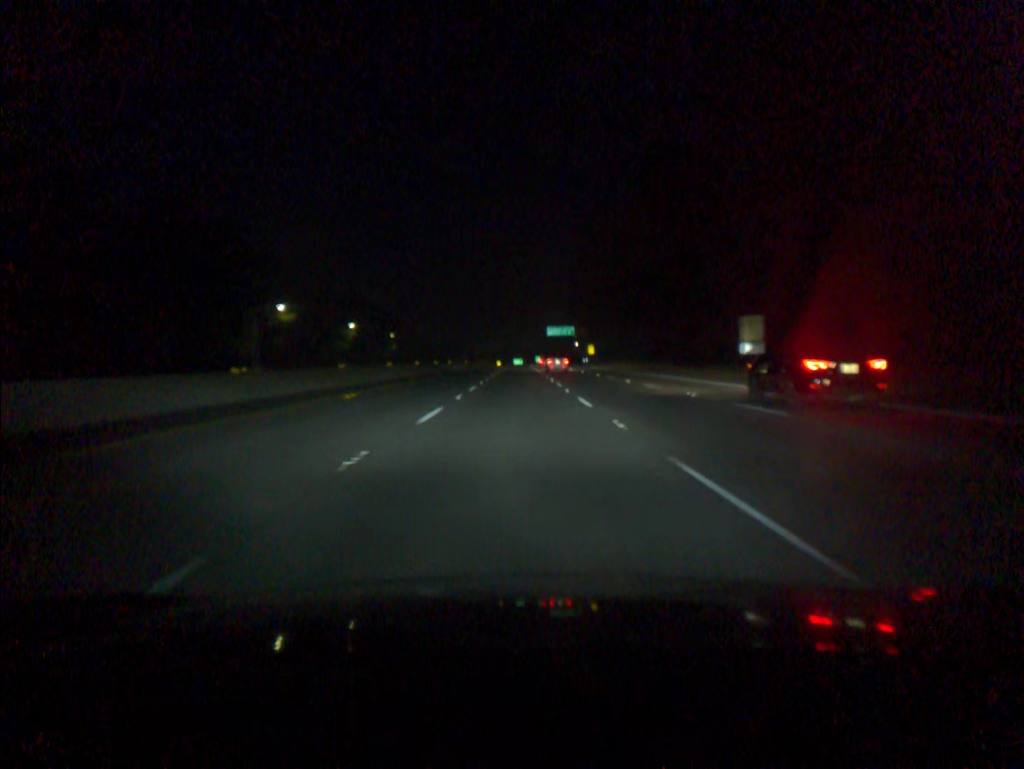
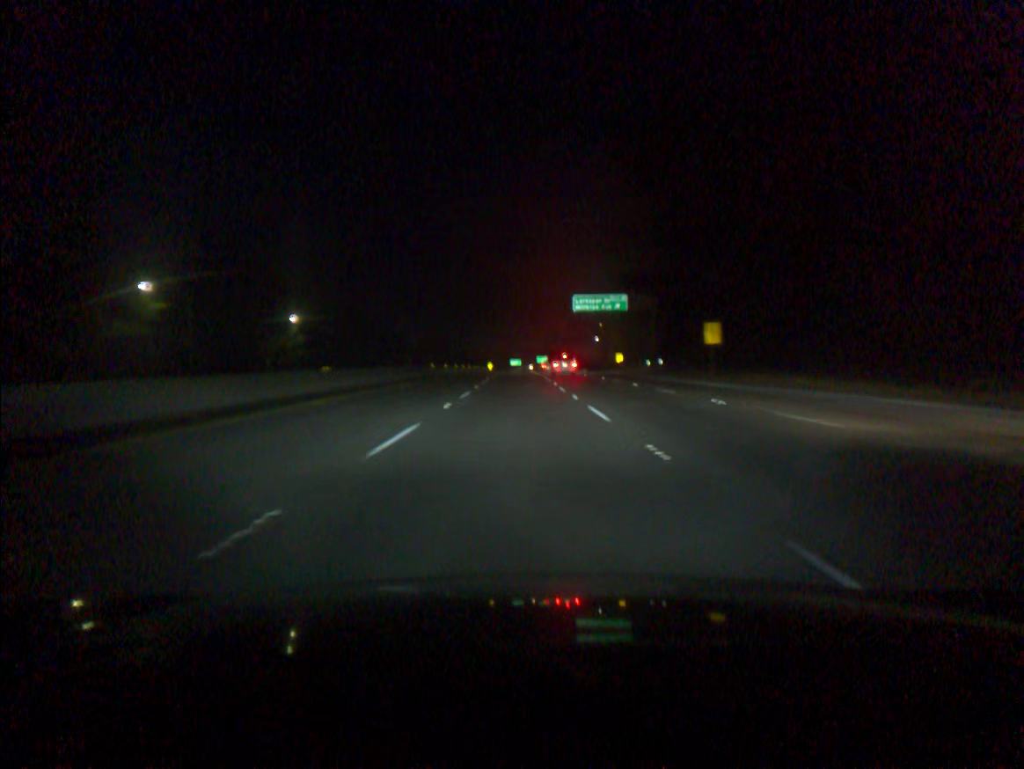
(+0.1, +91.4) m; 0°
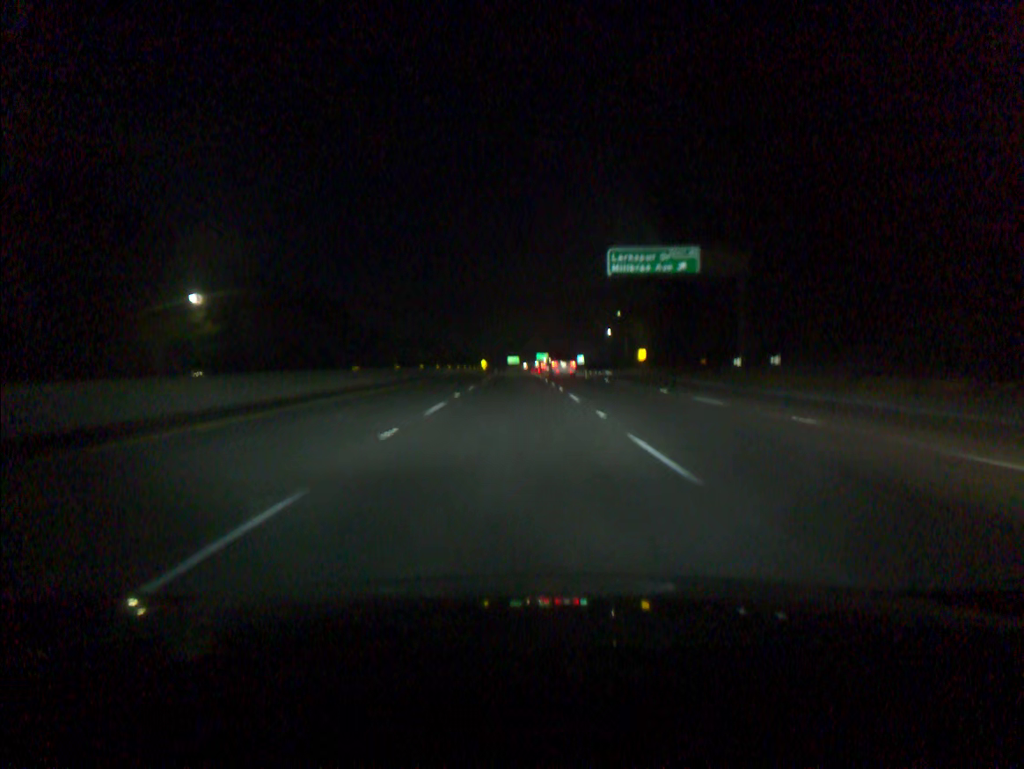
(0.0, +36.5) m; 0°
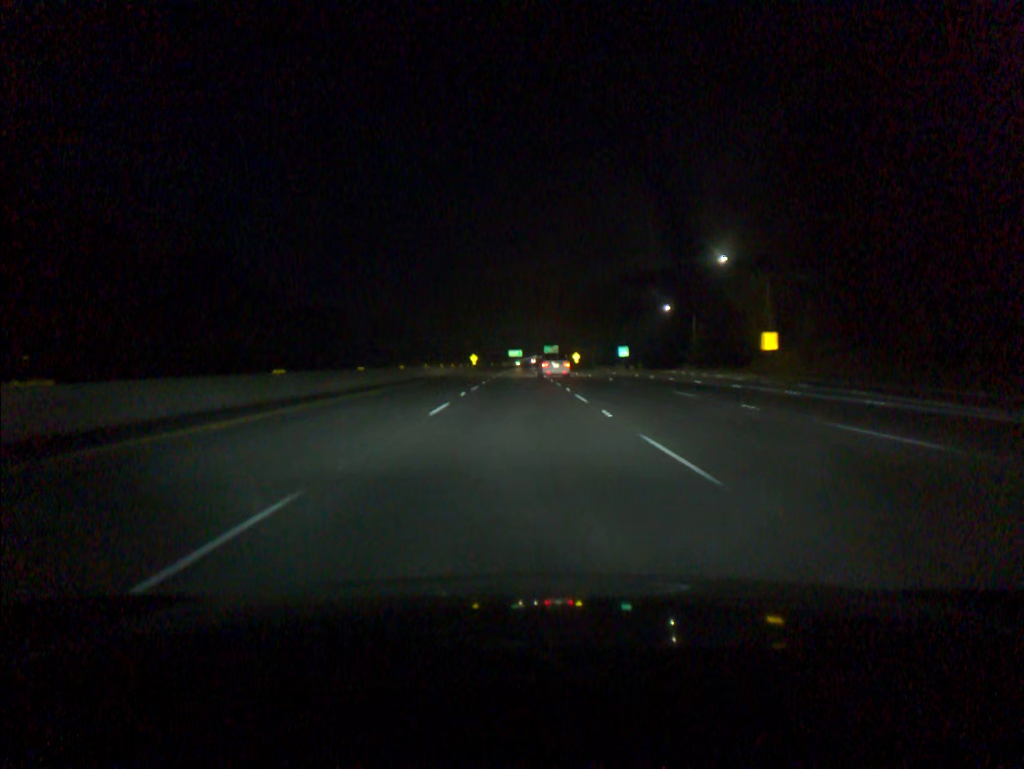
(-0.3, +73.2) m; 0°
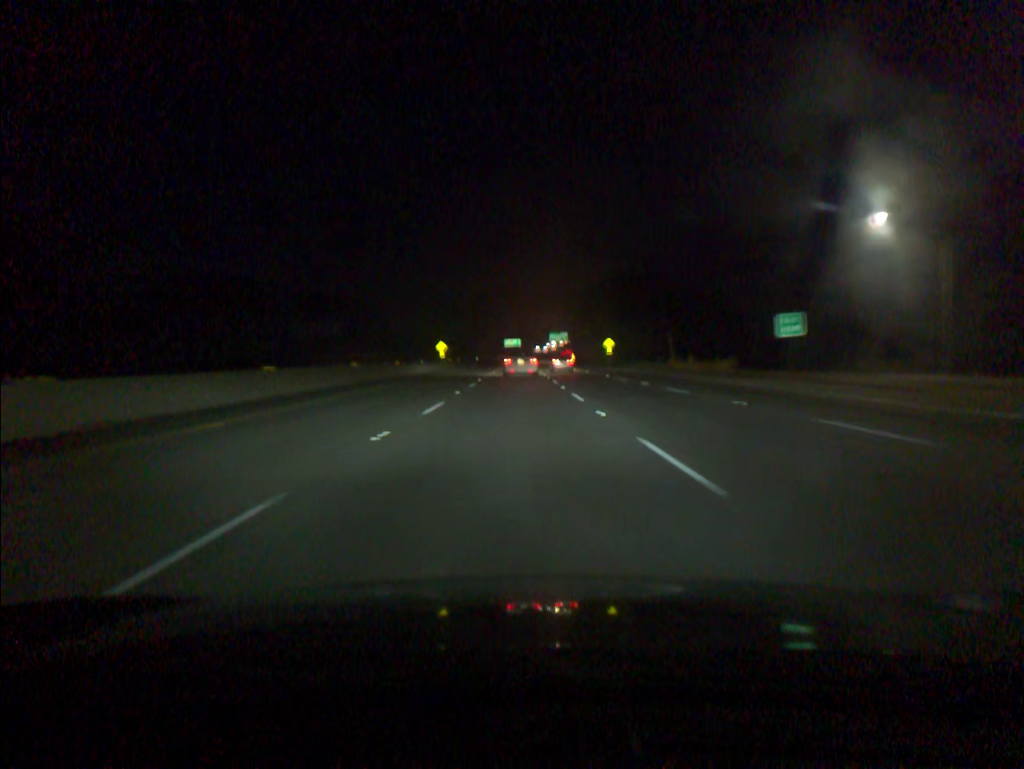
(+0.2, +73.2) m; 0°
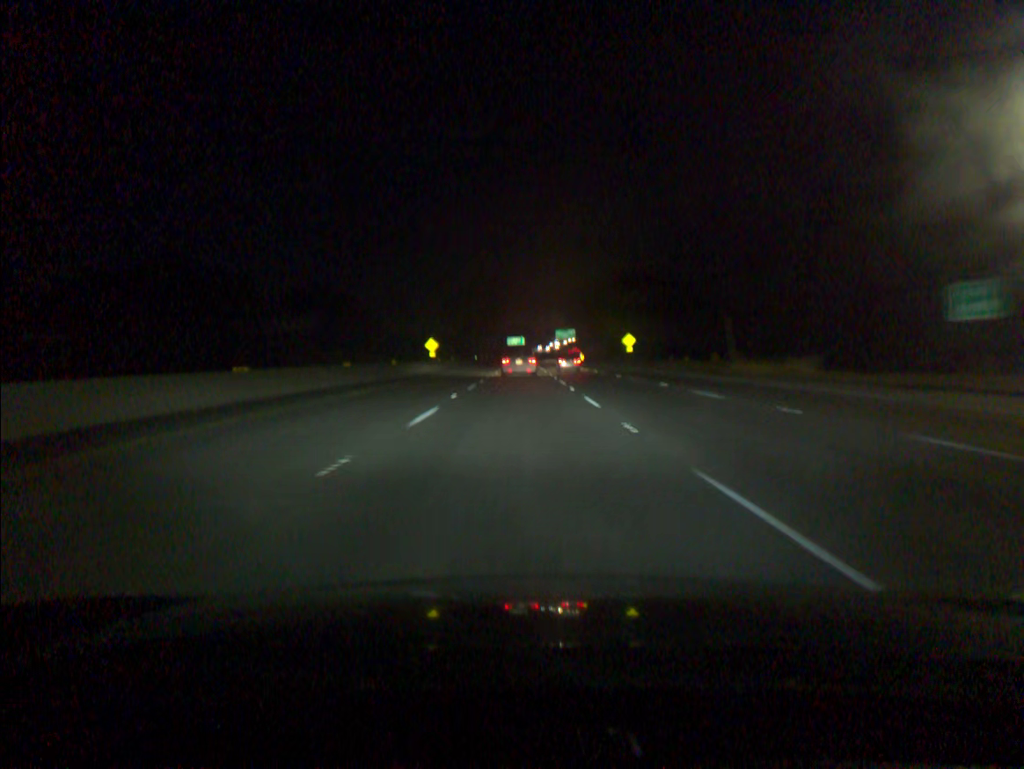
(0.0, +17.9) m; 0°
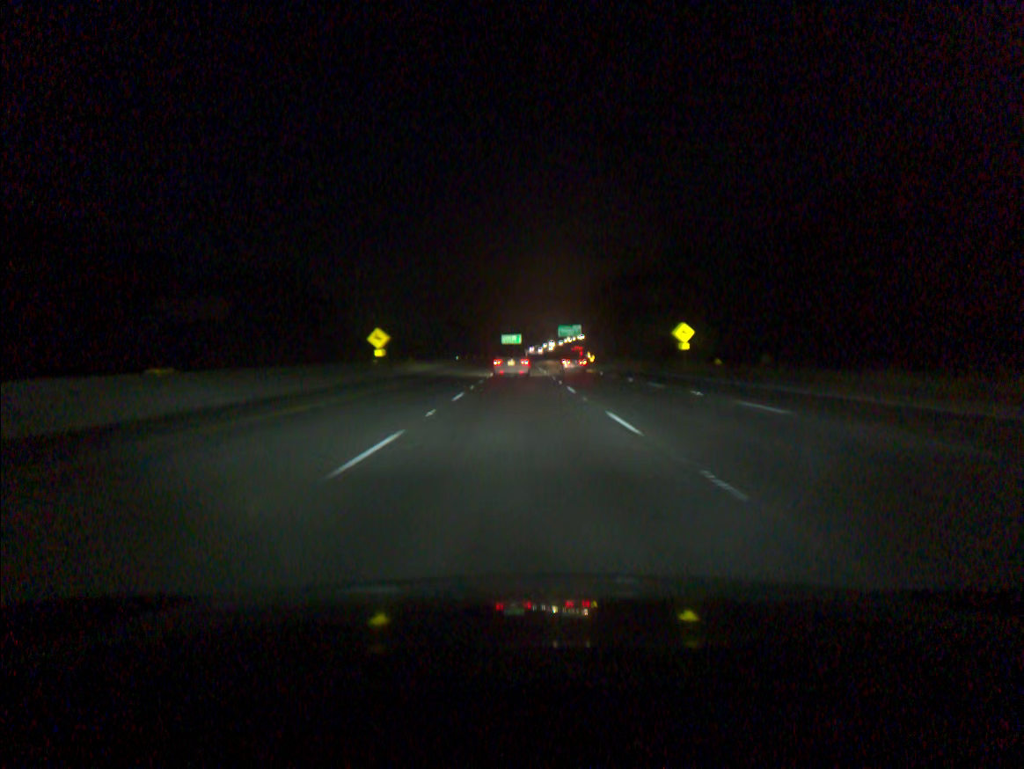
(0.0, +35.1) m; 0°
